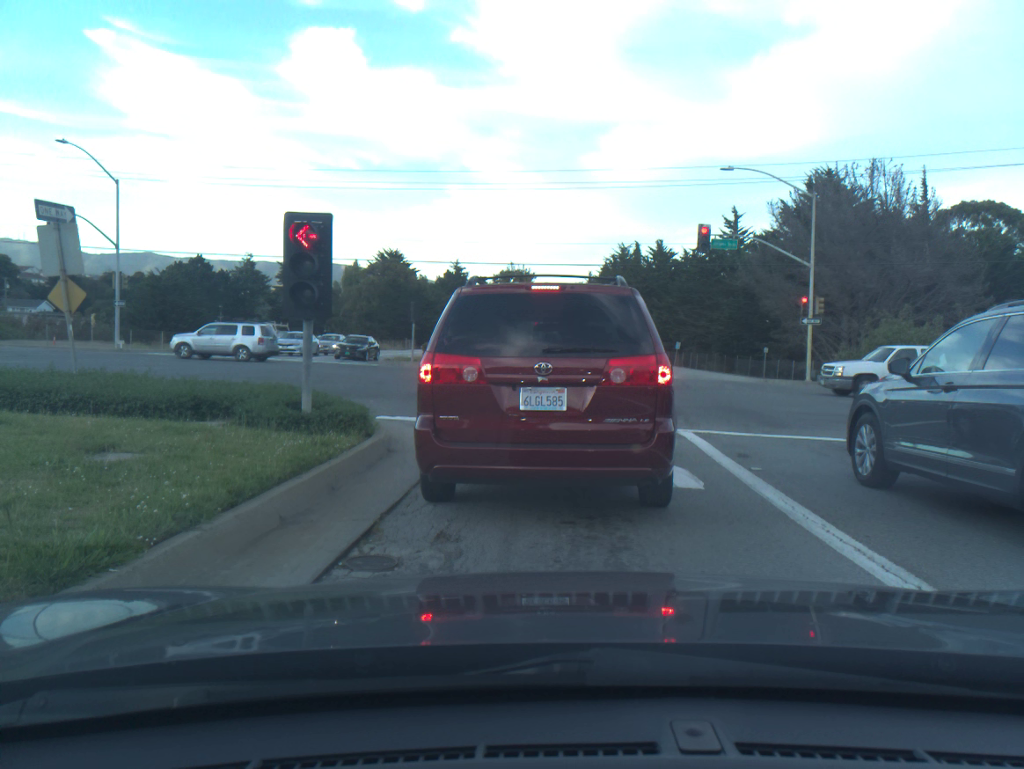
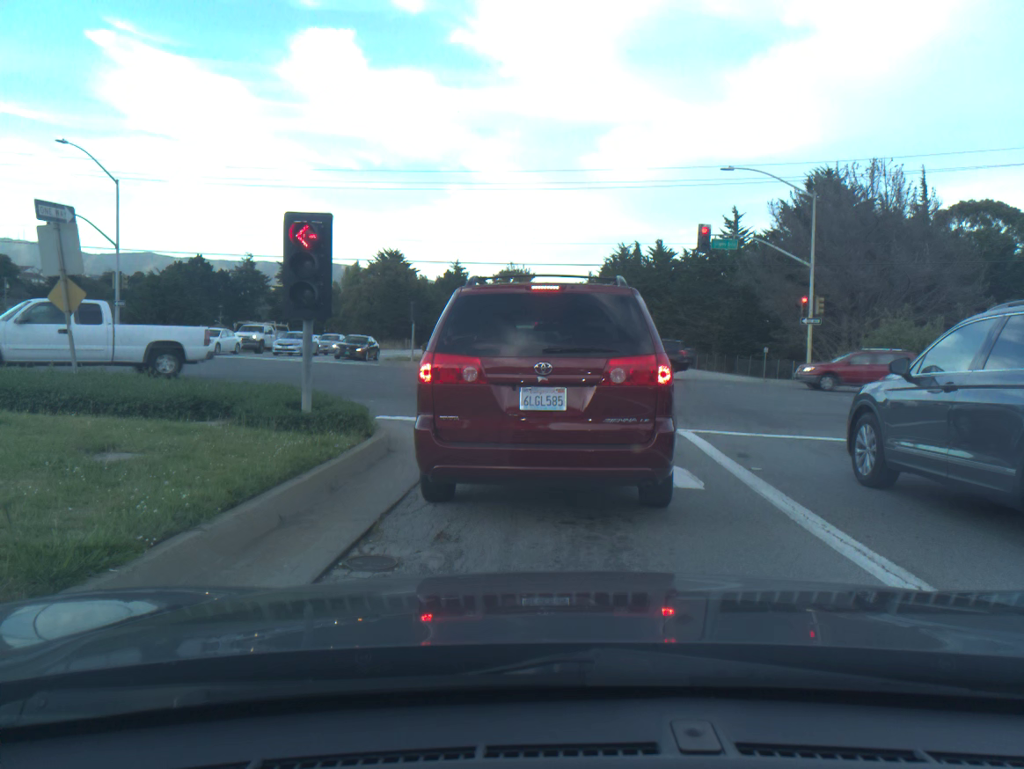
(0.0, 0.0) m; 0°
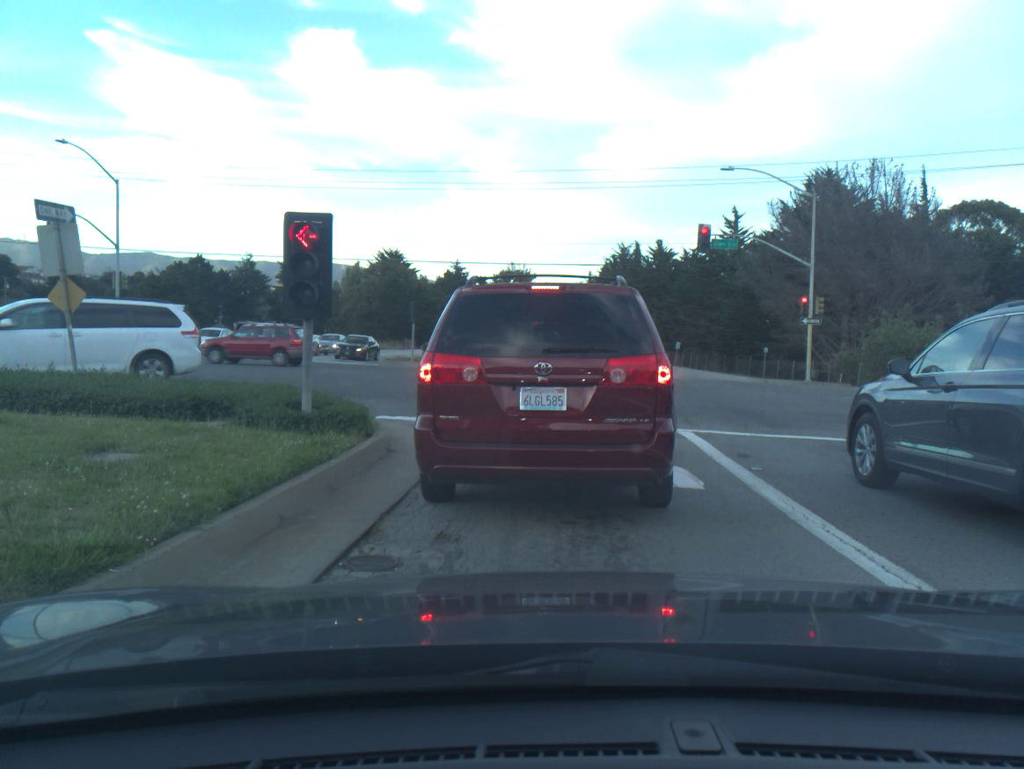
(0.0, 0.0) m; 0°
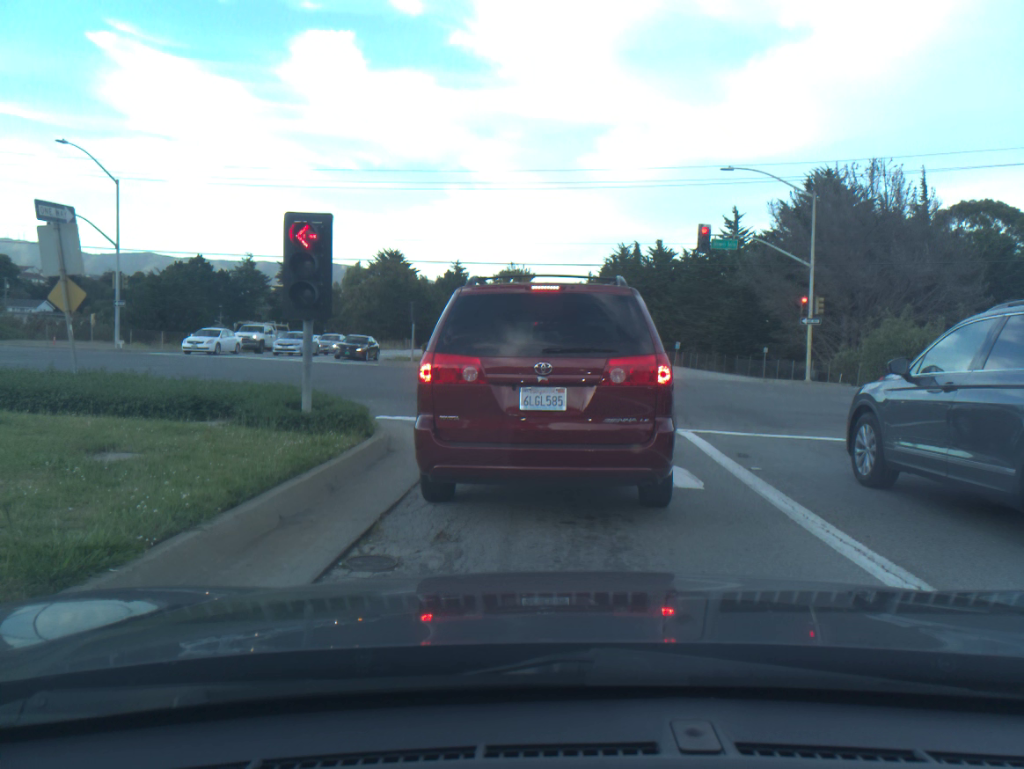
(0.0, -0.1) m; 0°
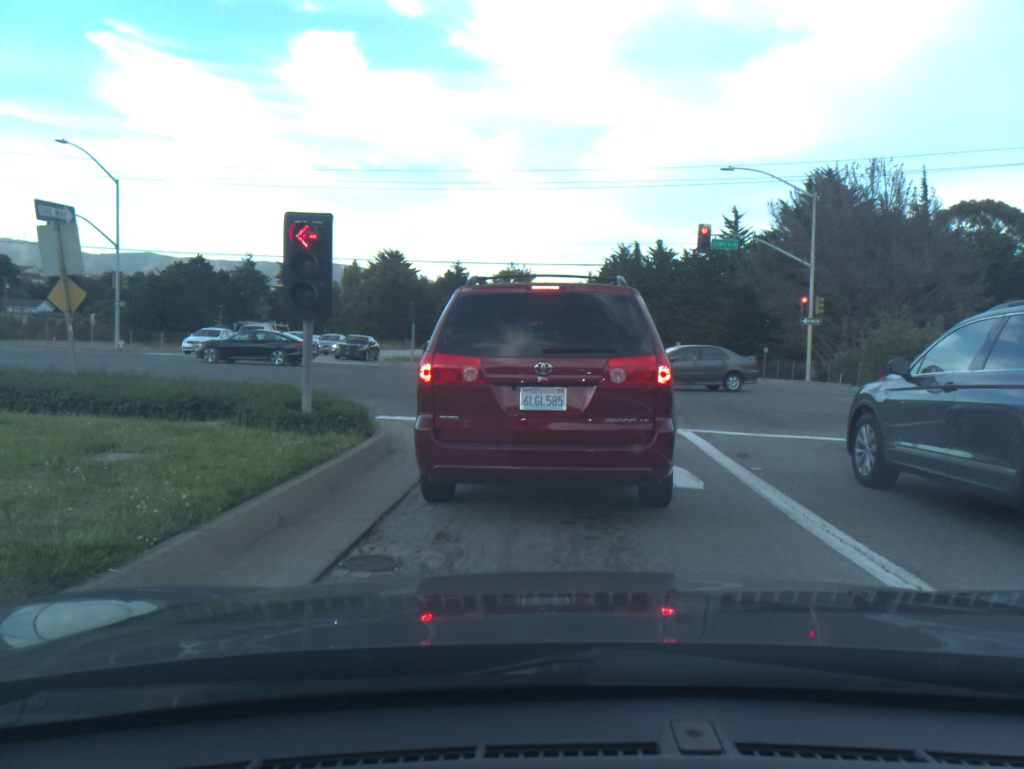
(0.0, +0.1) m; 0°
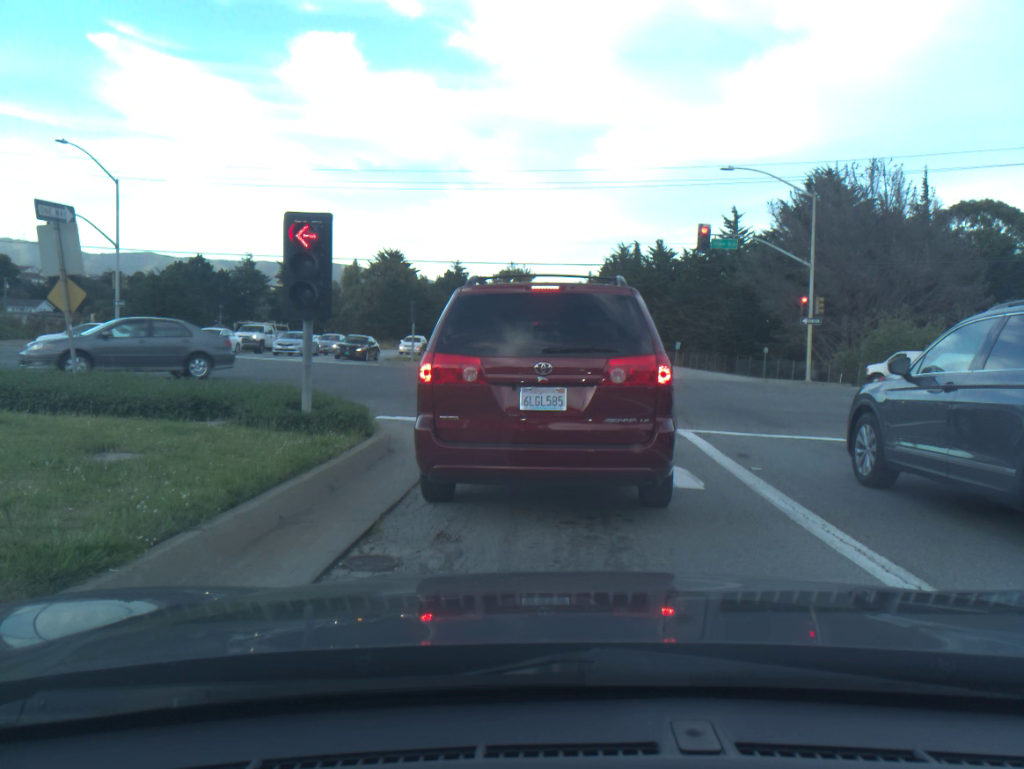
(0.0, 0.0) m; 0°
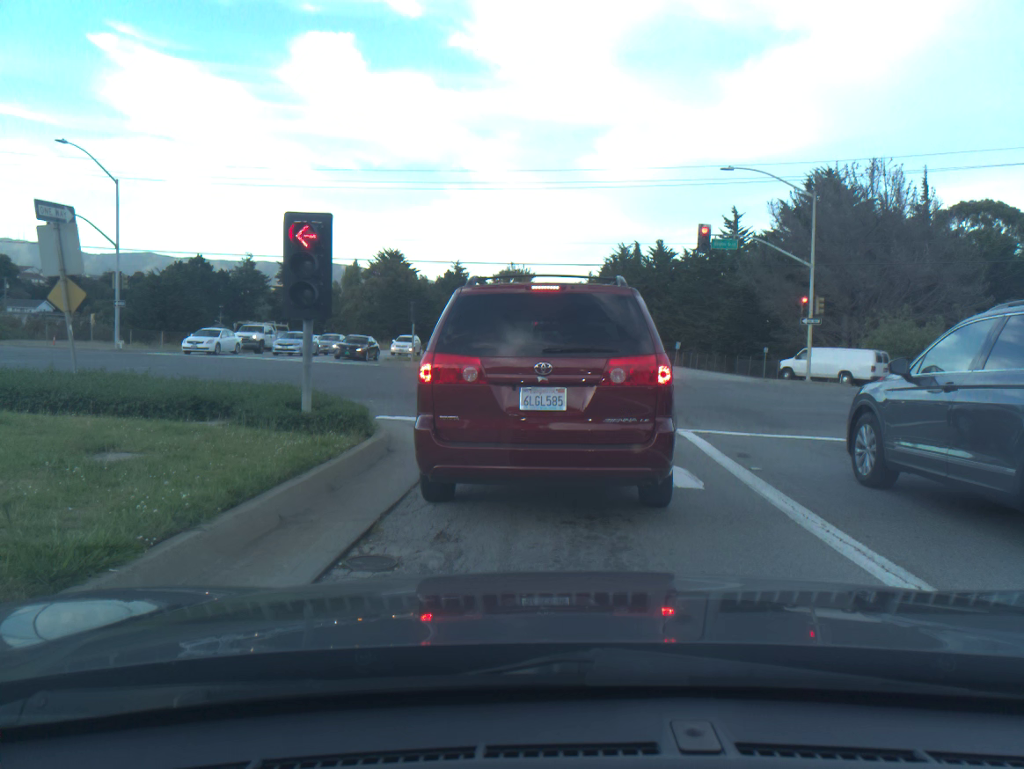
(0.0, 0.0) m; 0°
